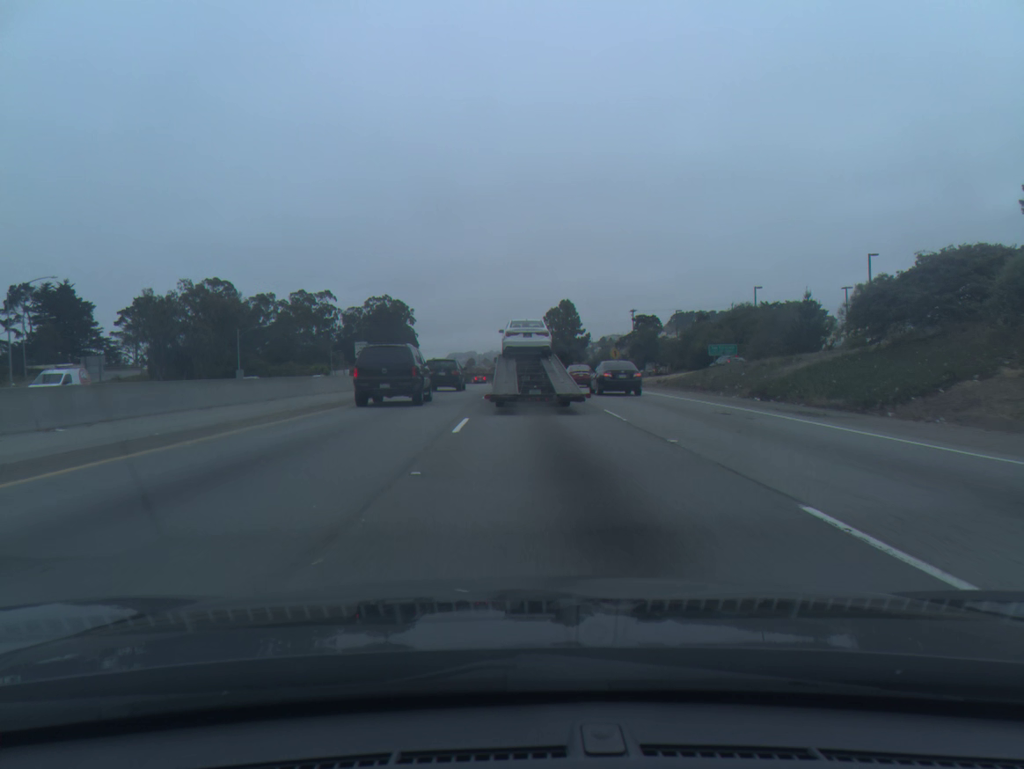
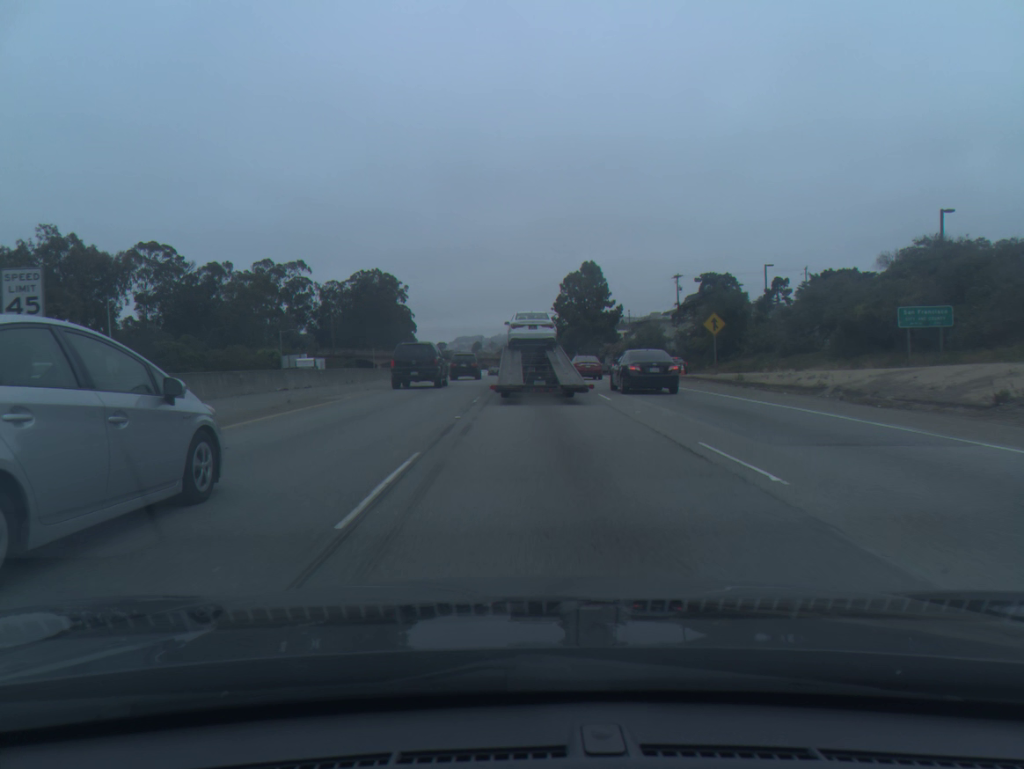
(-0.2, +38.7) m; -1°
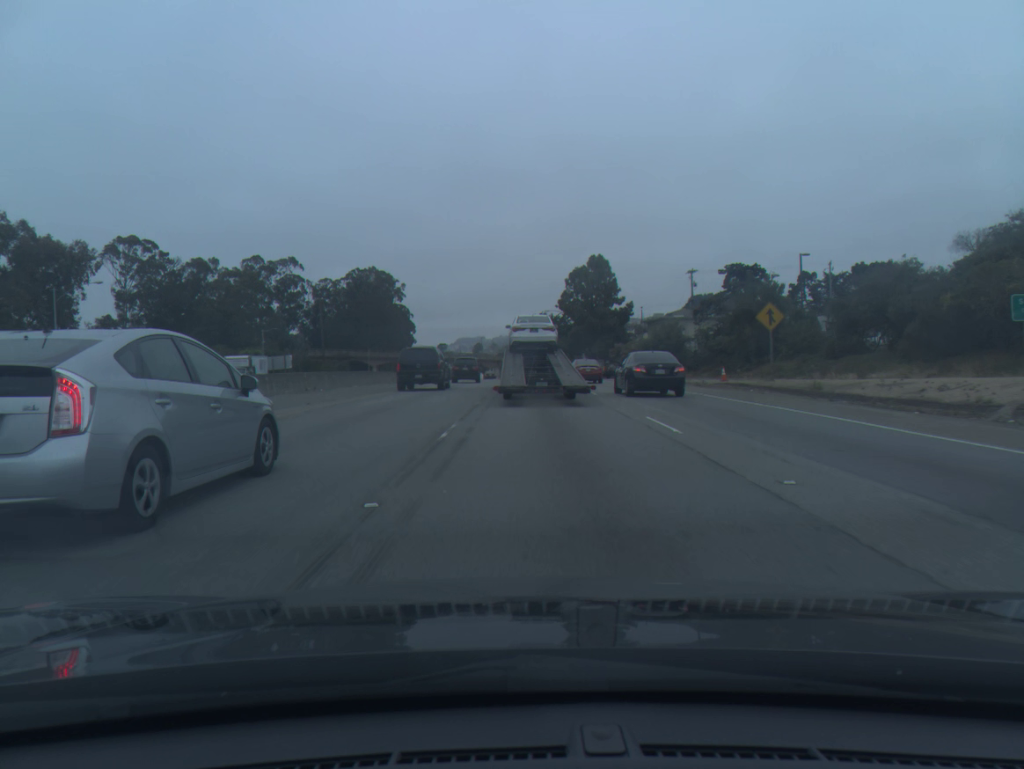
(0.0, +9.2) m; 0°
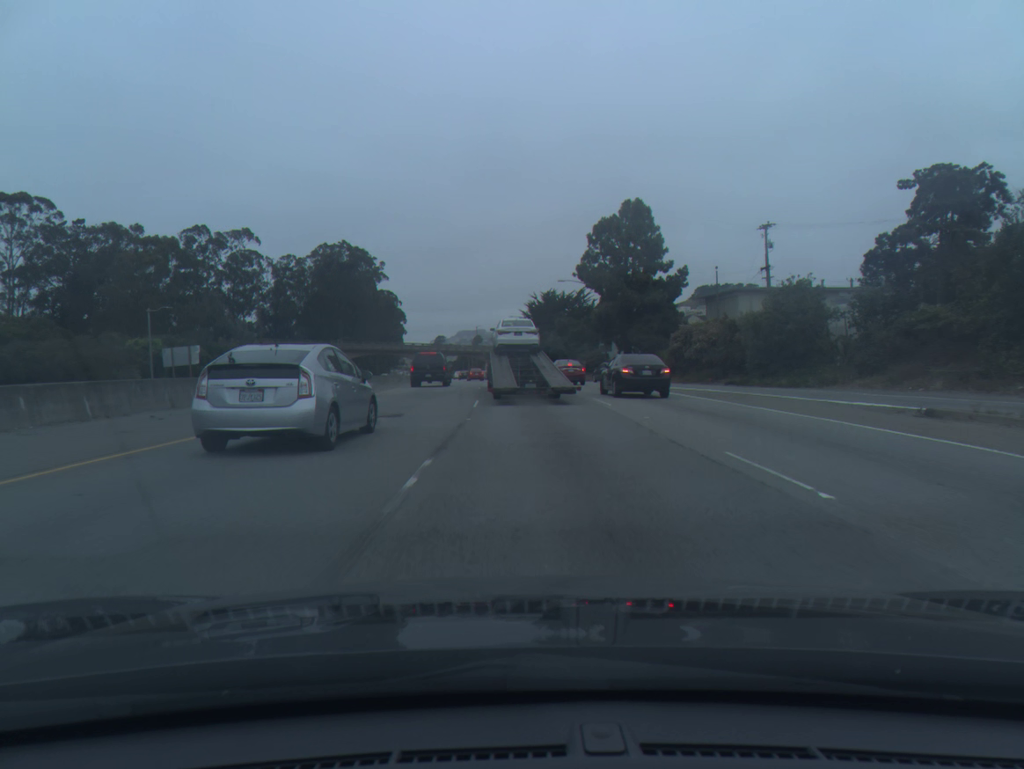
(-0.1, +35.2) m; 0°
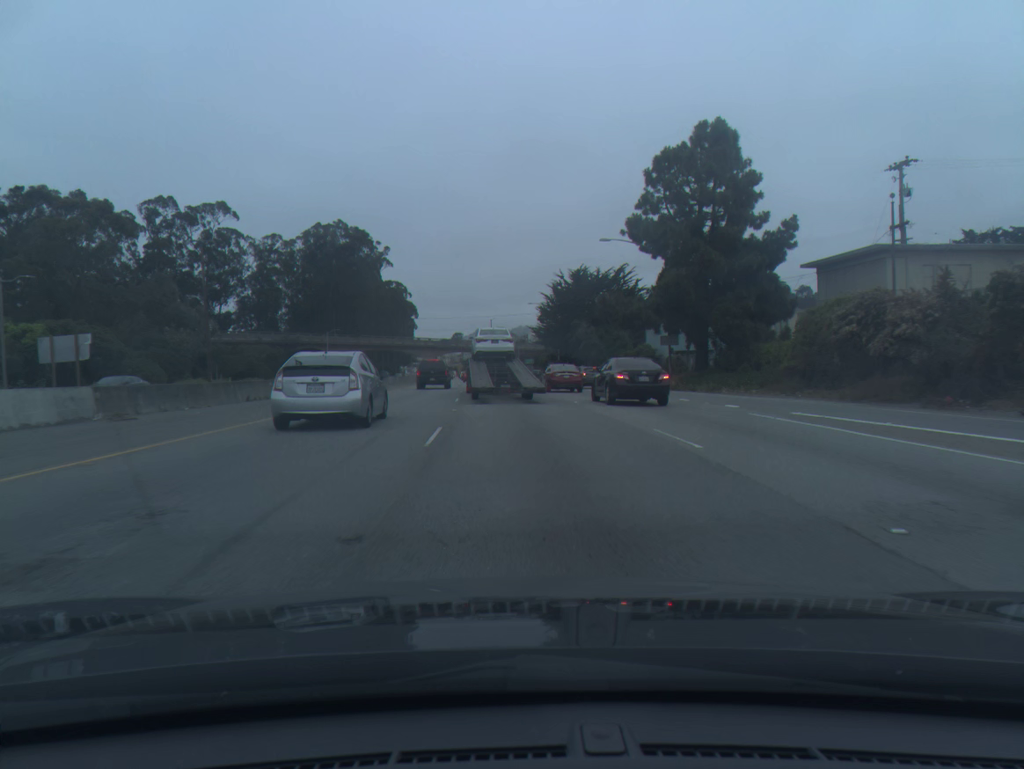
(-0.3, +25.1) m; -2°
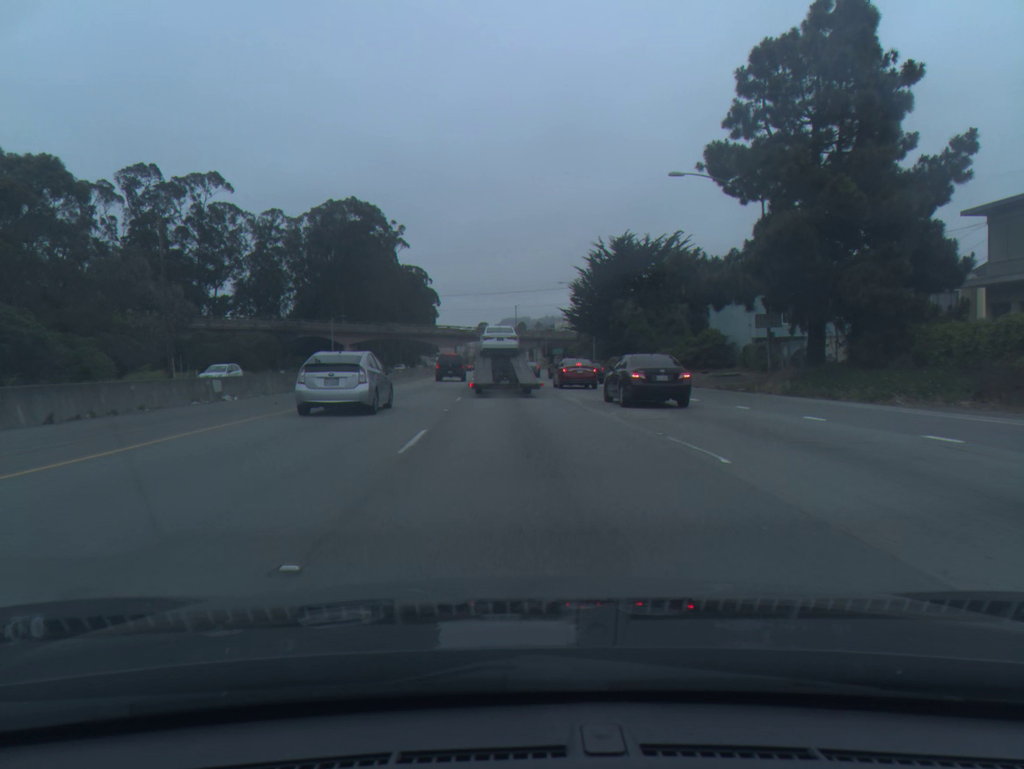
(-0.2, +16.2) m; -2°
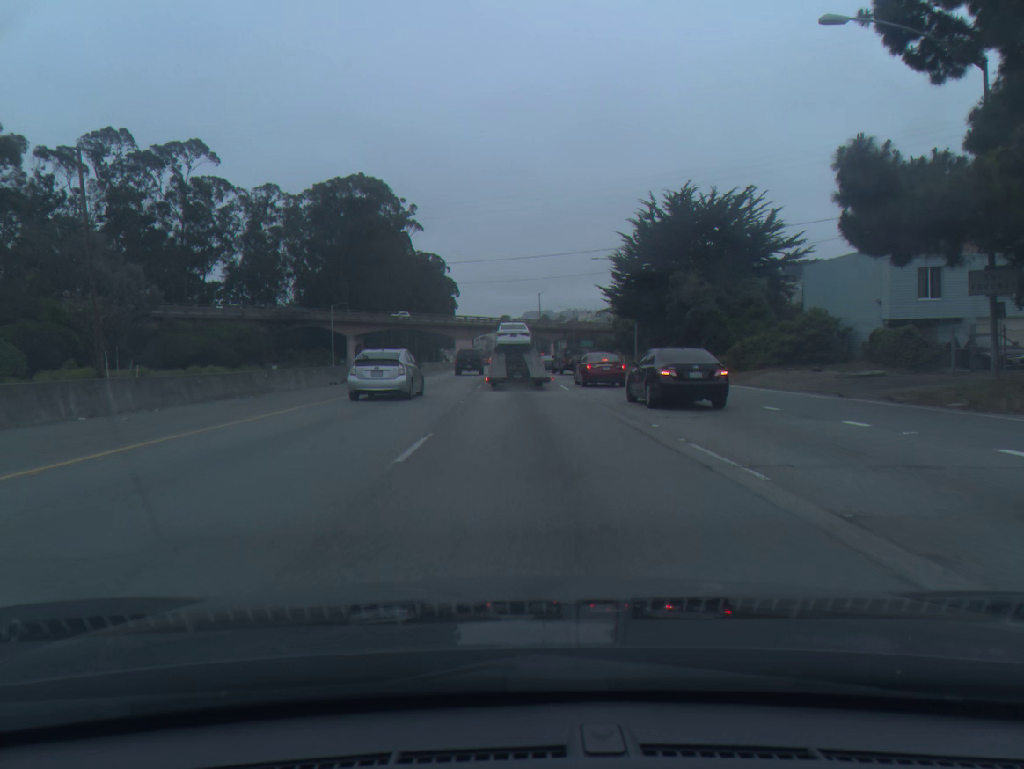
(-0.3, +15.9) m; -2°
